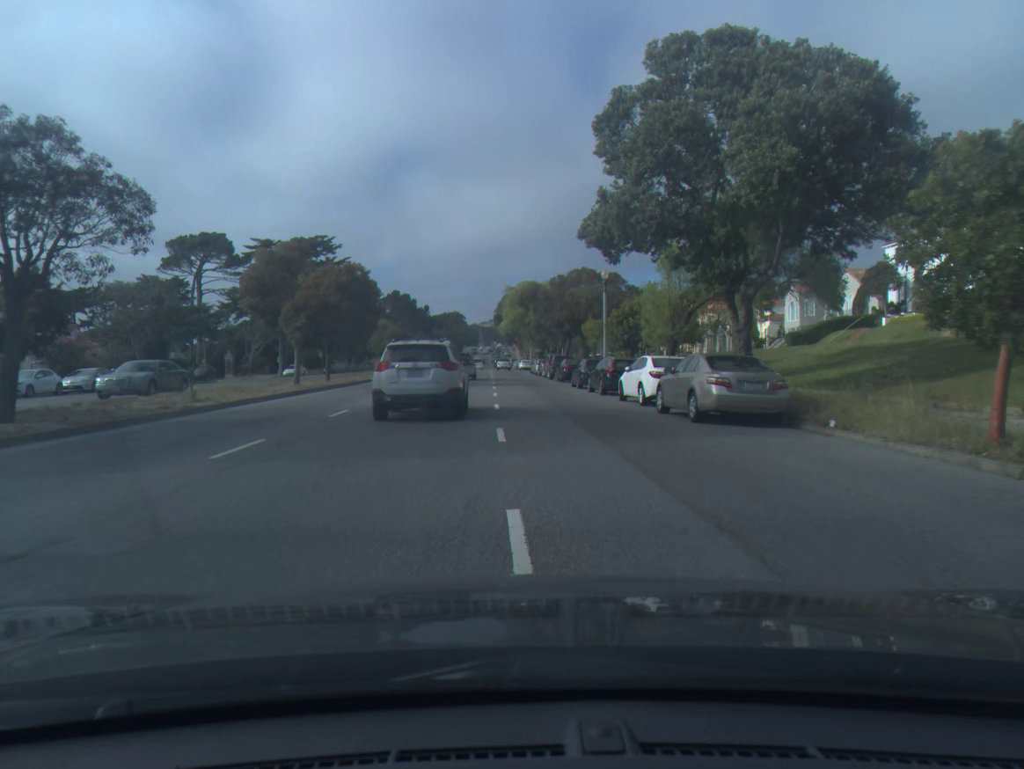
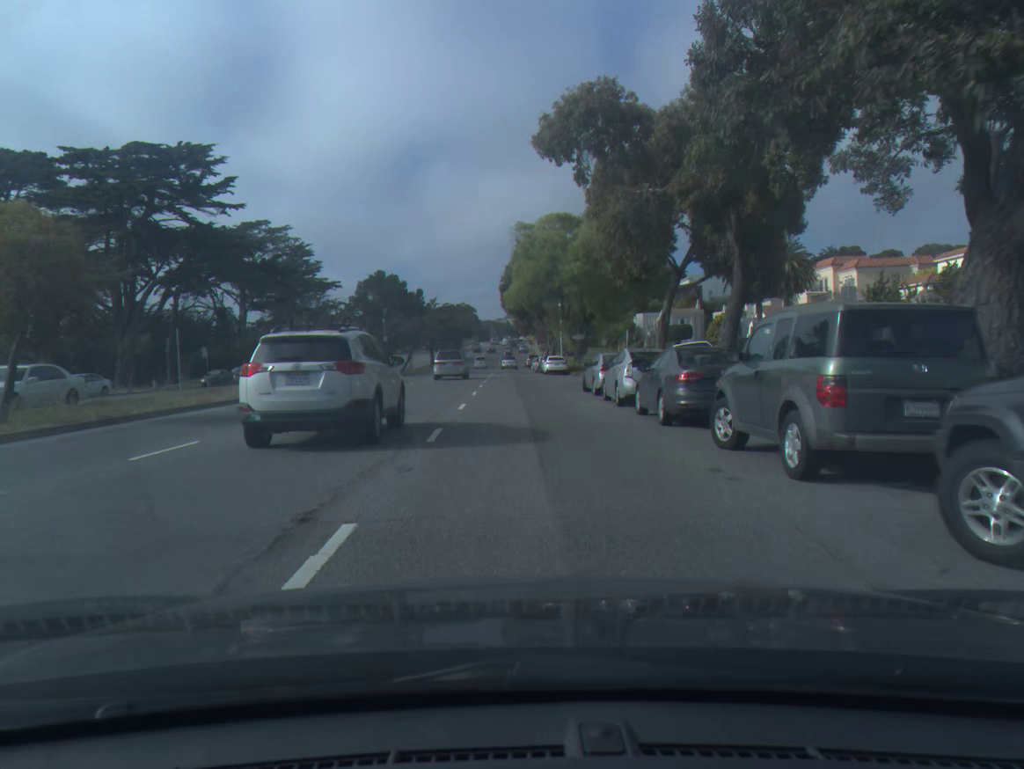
(-0.5, +51.0) m; -1°
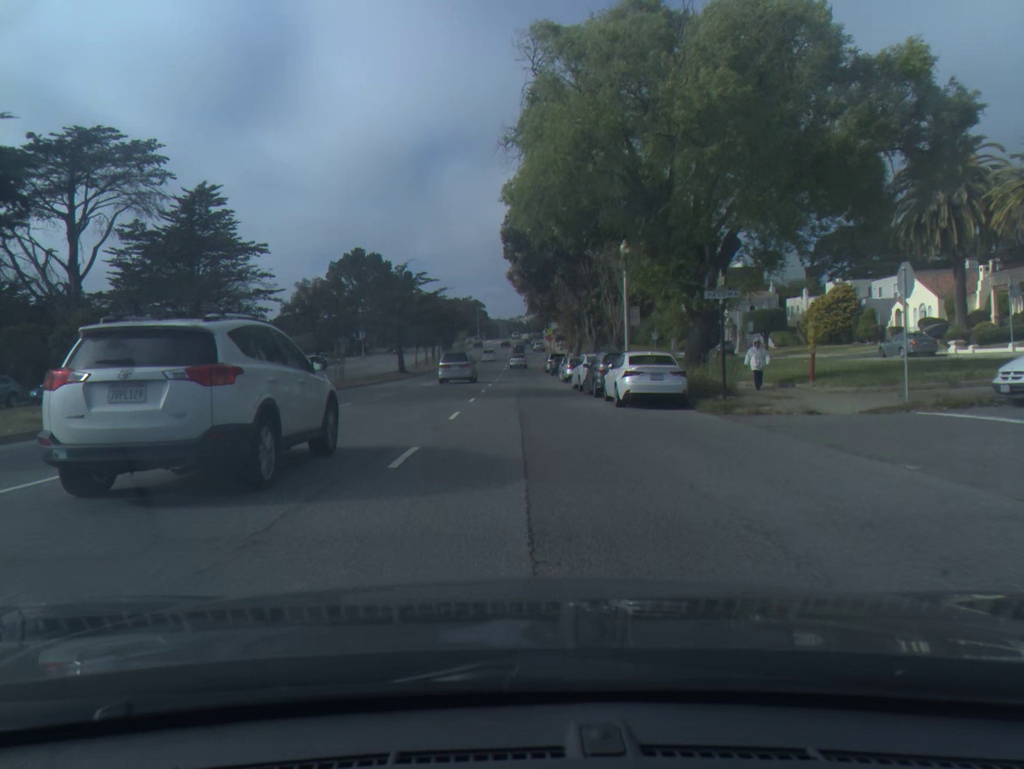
(-0.3, +38.4) m; -1°
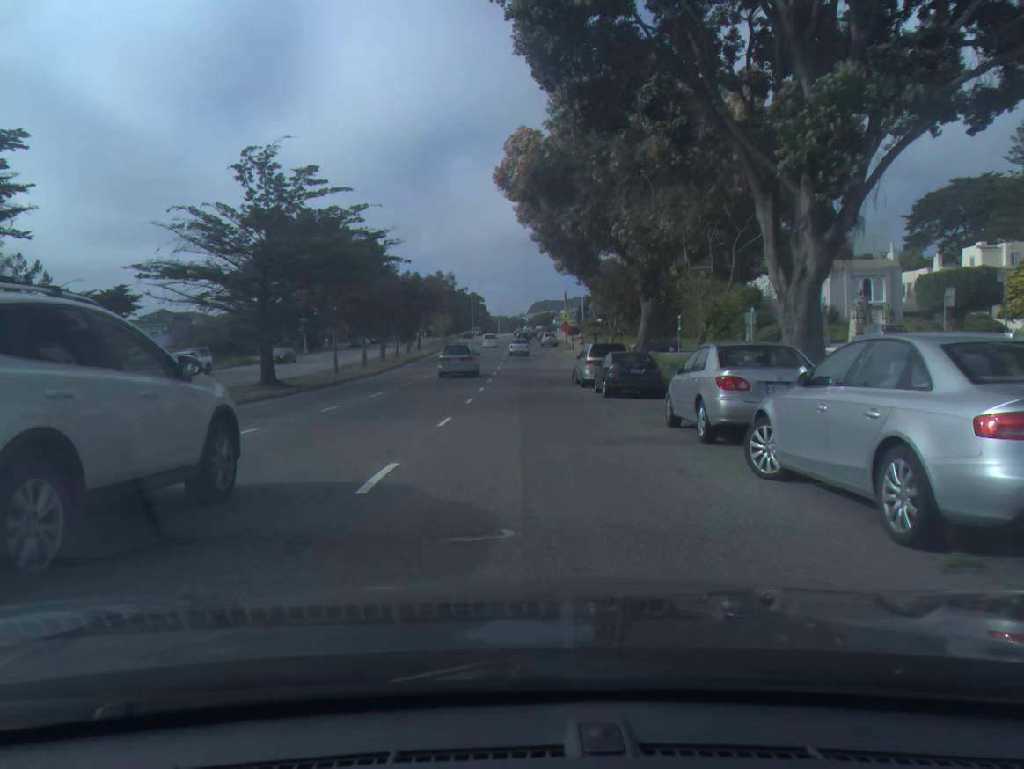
(-0.1, +38.1) m; 0°
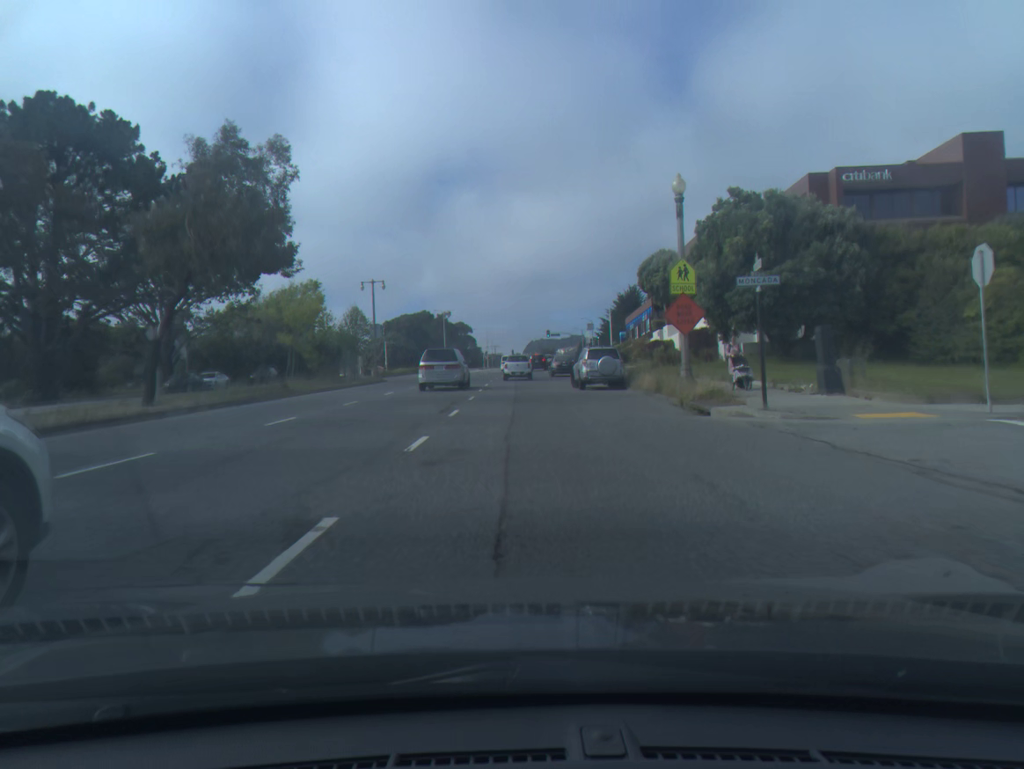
(+0.3, +61.6) m; +1°
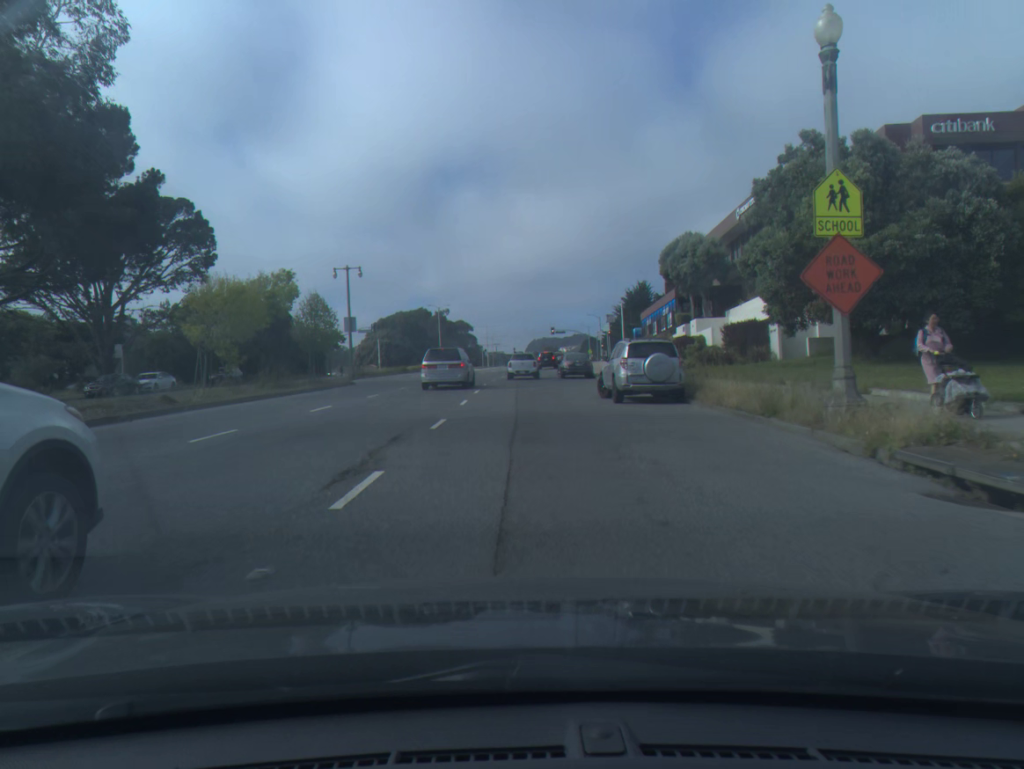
(0.0, +11.2) m; 0°
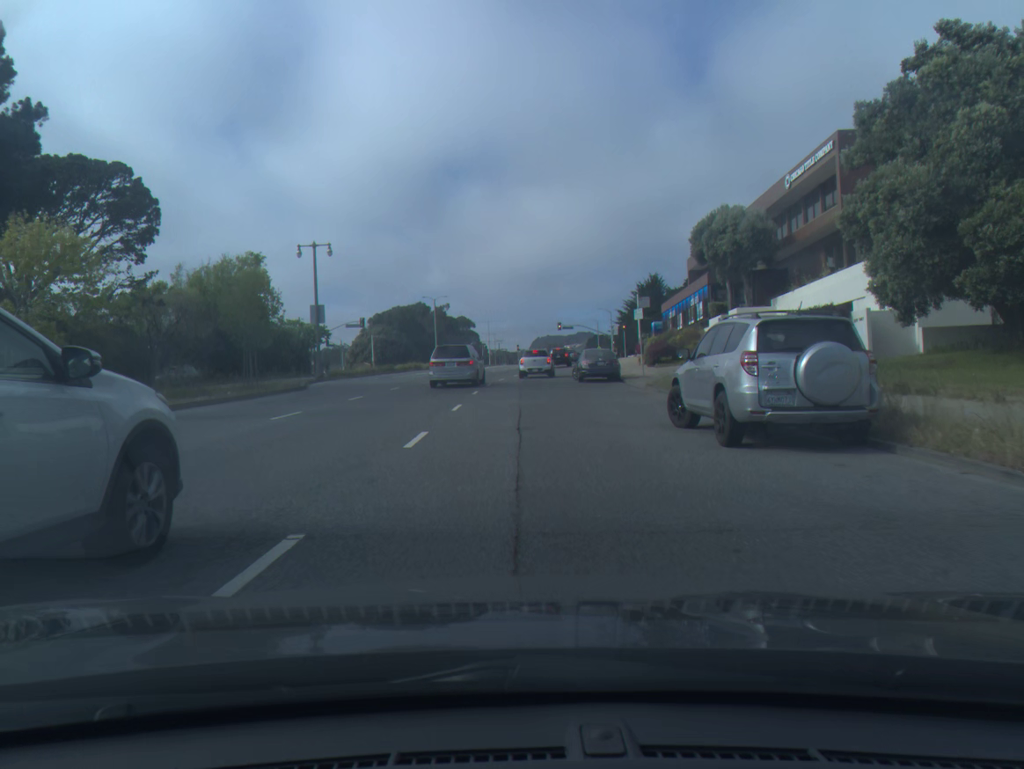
(0.0, +10.7) m; 0°
